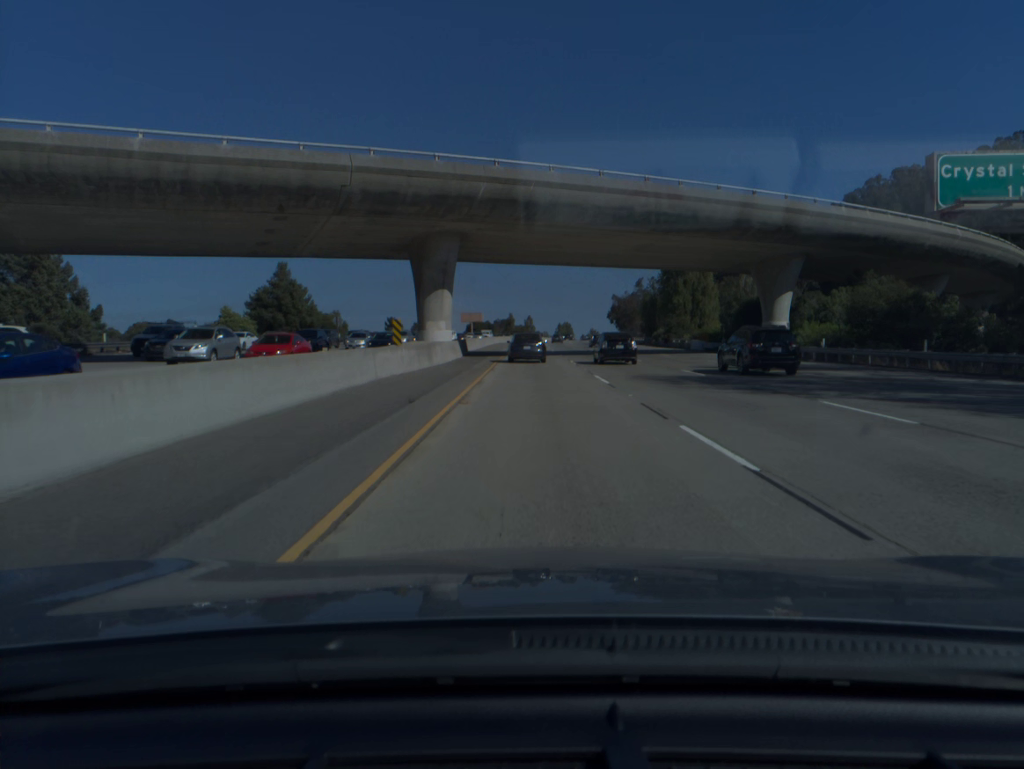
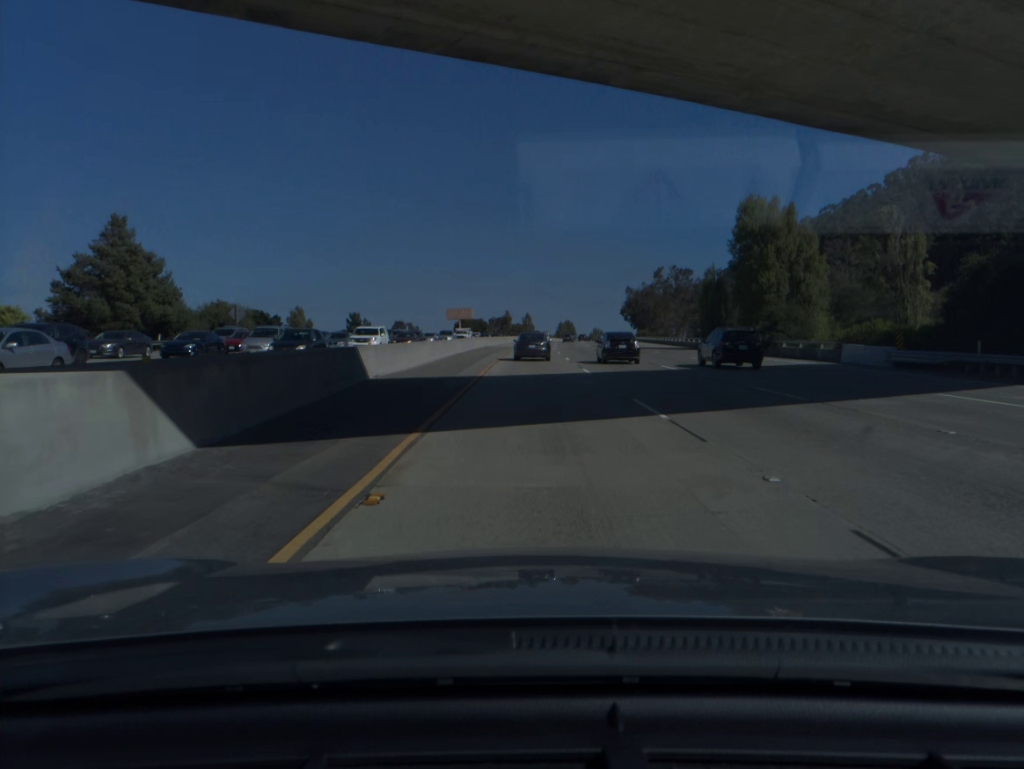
(+0.1, +38.1) m; 0°
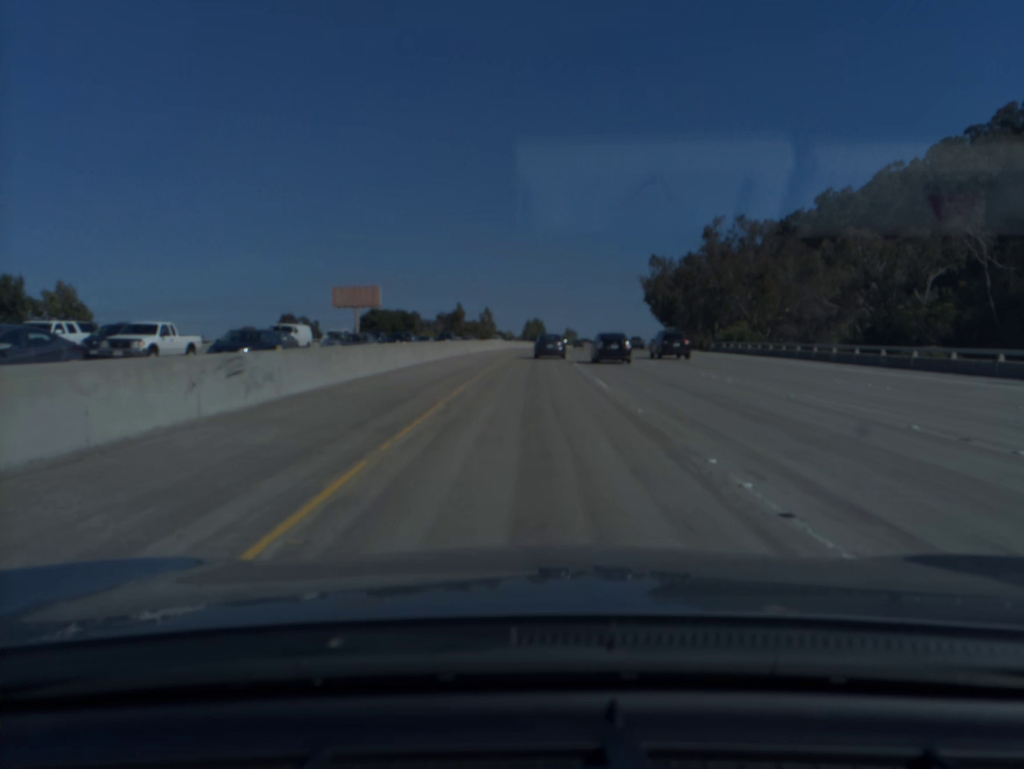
(+1.3, +95.1) m; +2°
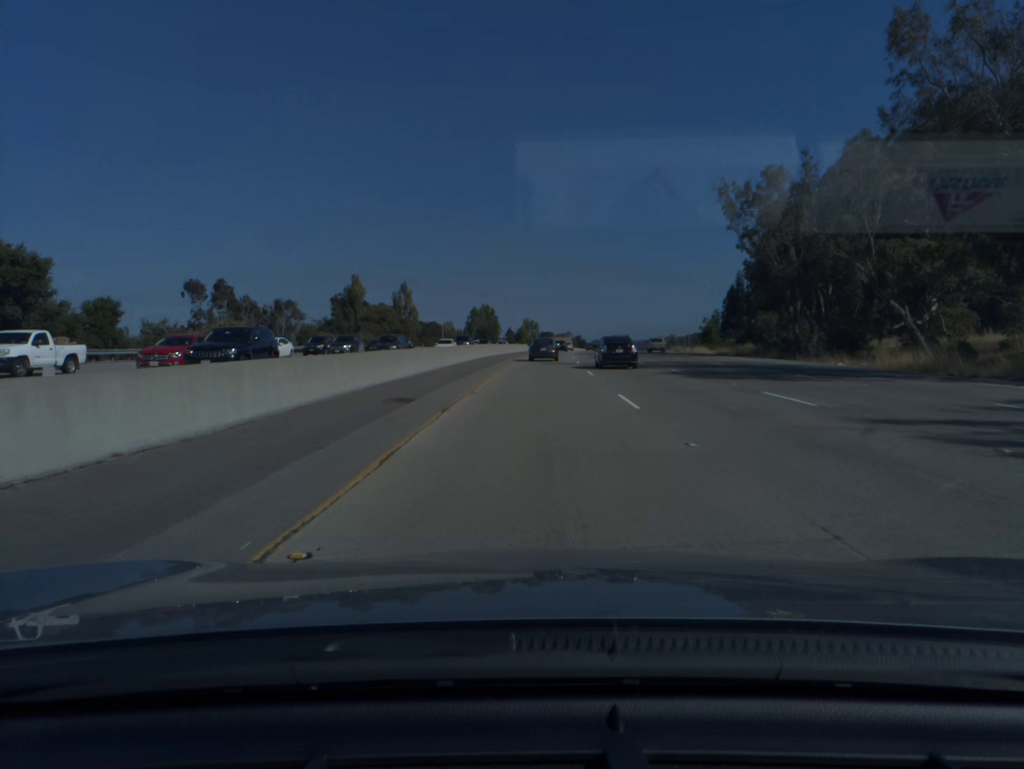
(+2.9, +95.7) m; +3°
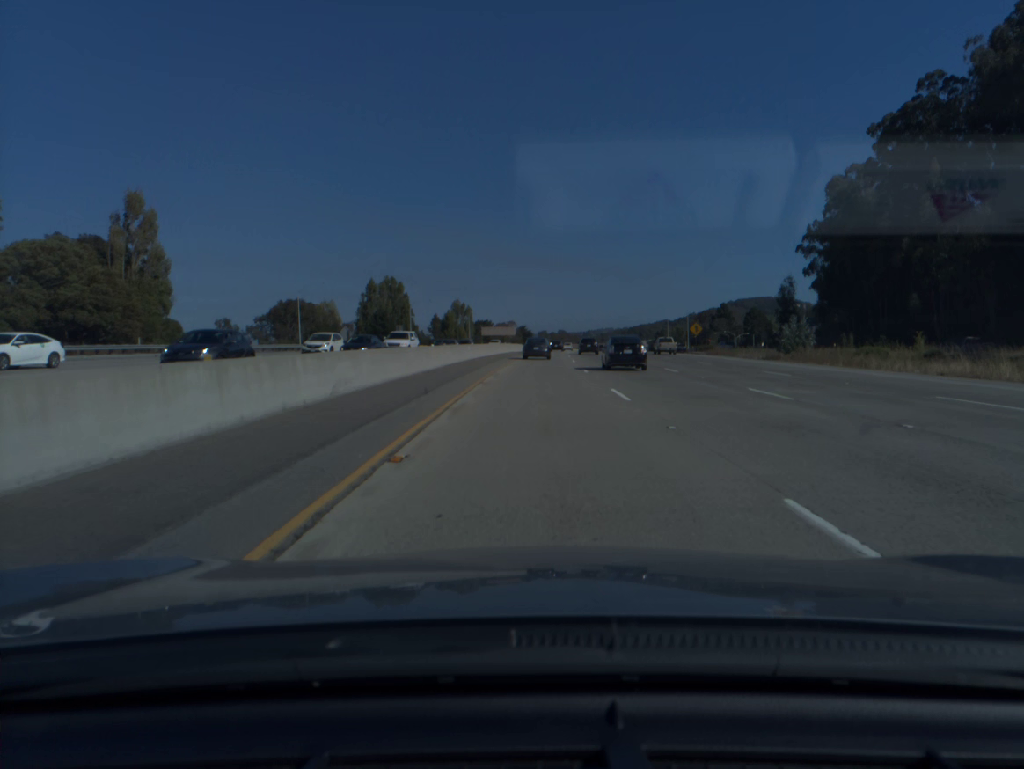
(+3.8, +98.3) m; +4°
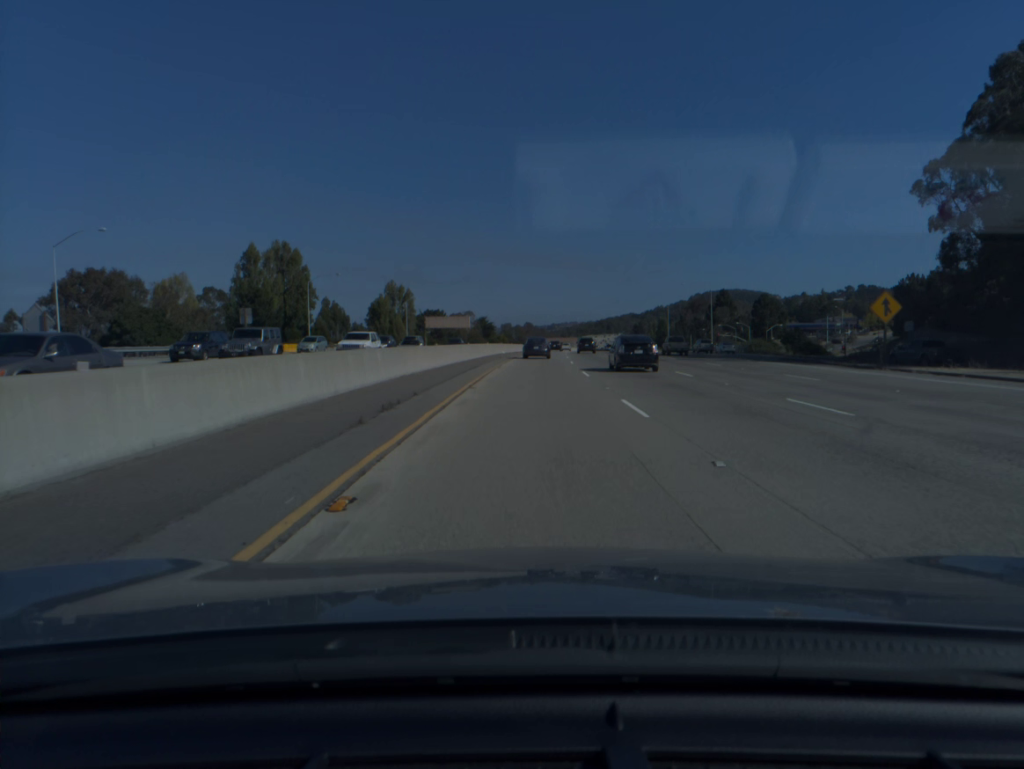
(+1.4, +60.7) m; +3°
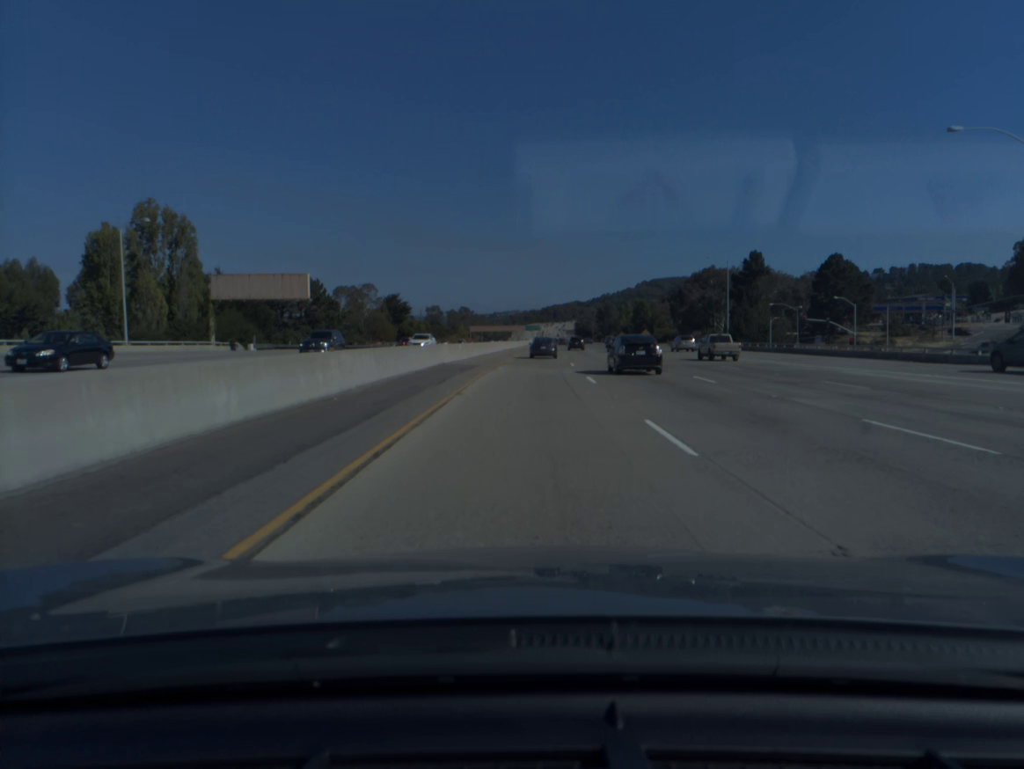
(+3.8, +104.4) m; +4°
